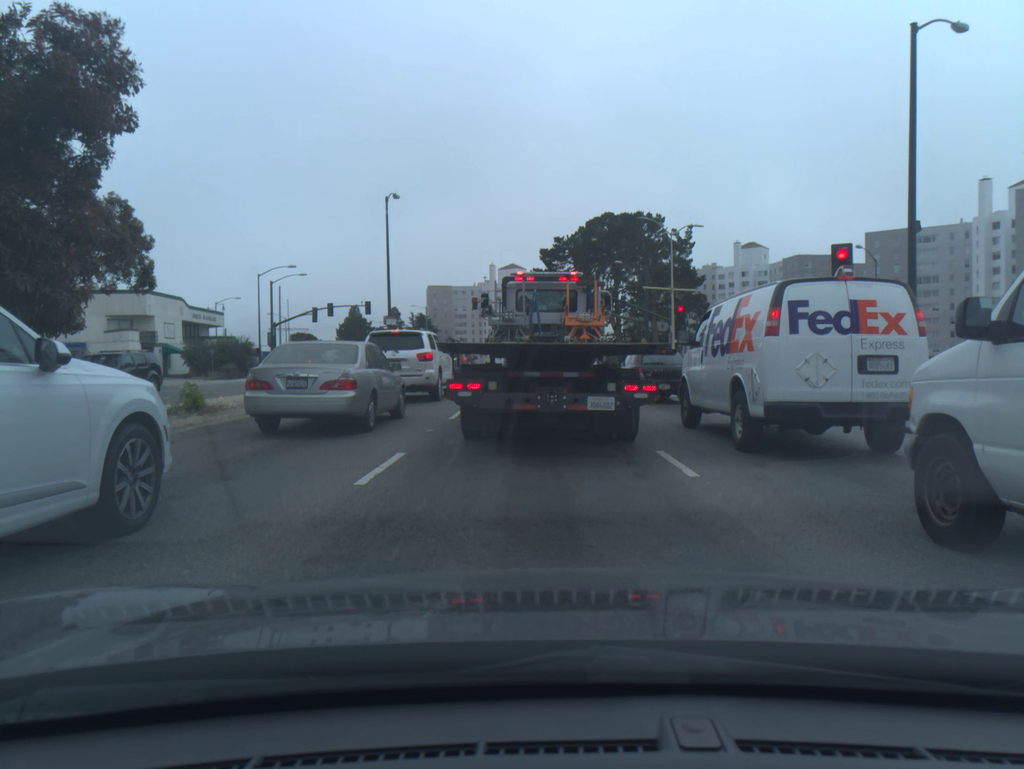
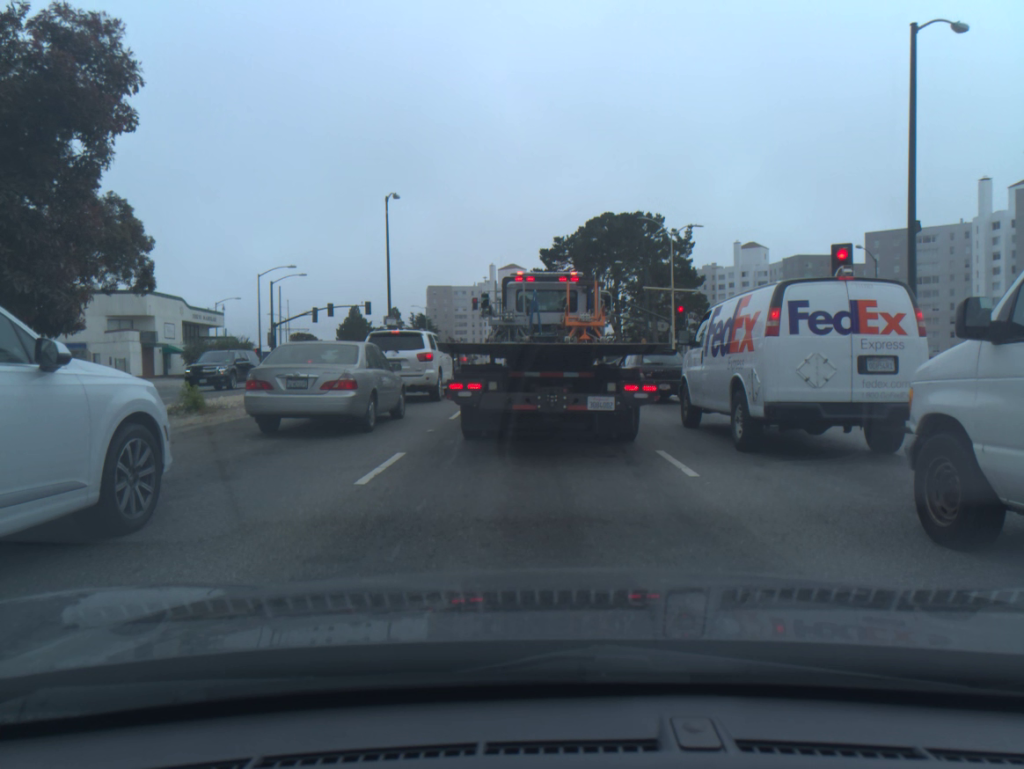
(0.0, 0.0) m; 0°
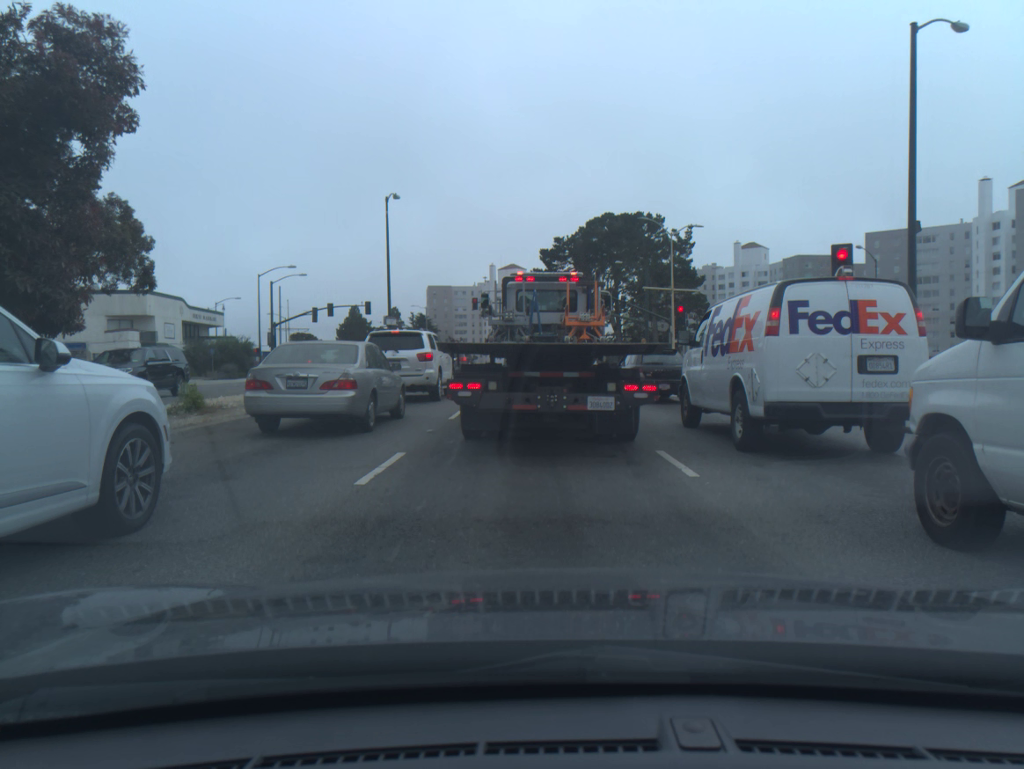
(0.0, 0.0) m; 0°
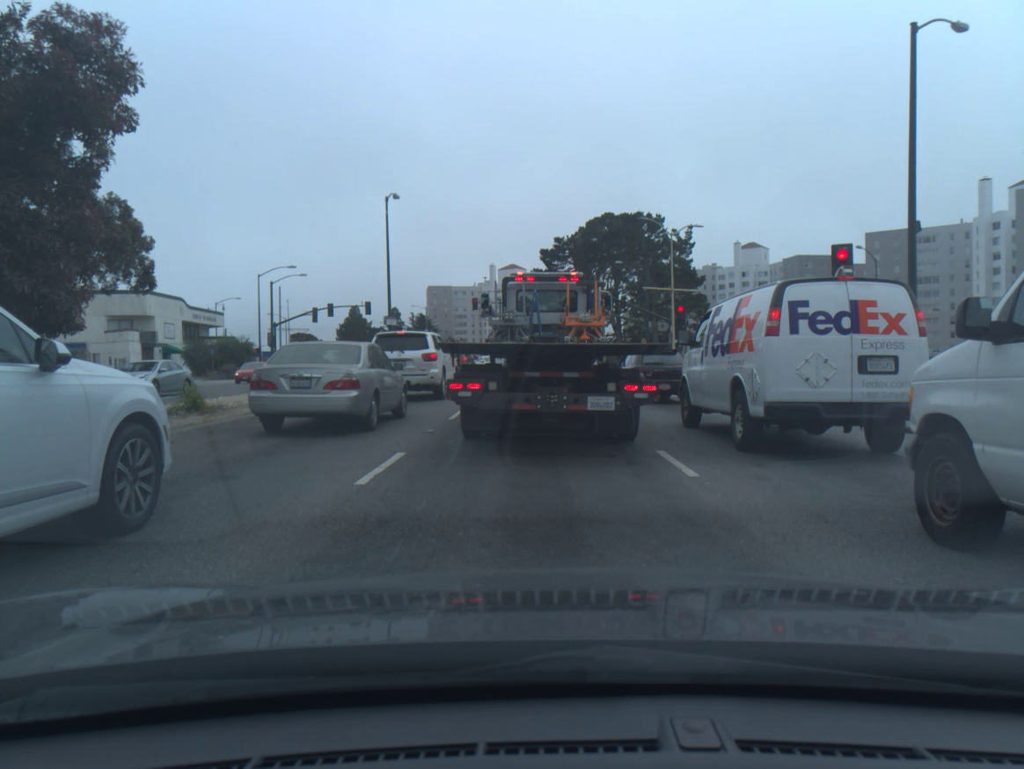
(0.0, 0.0) m; 0°
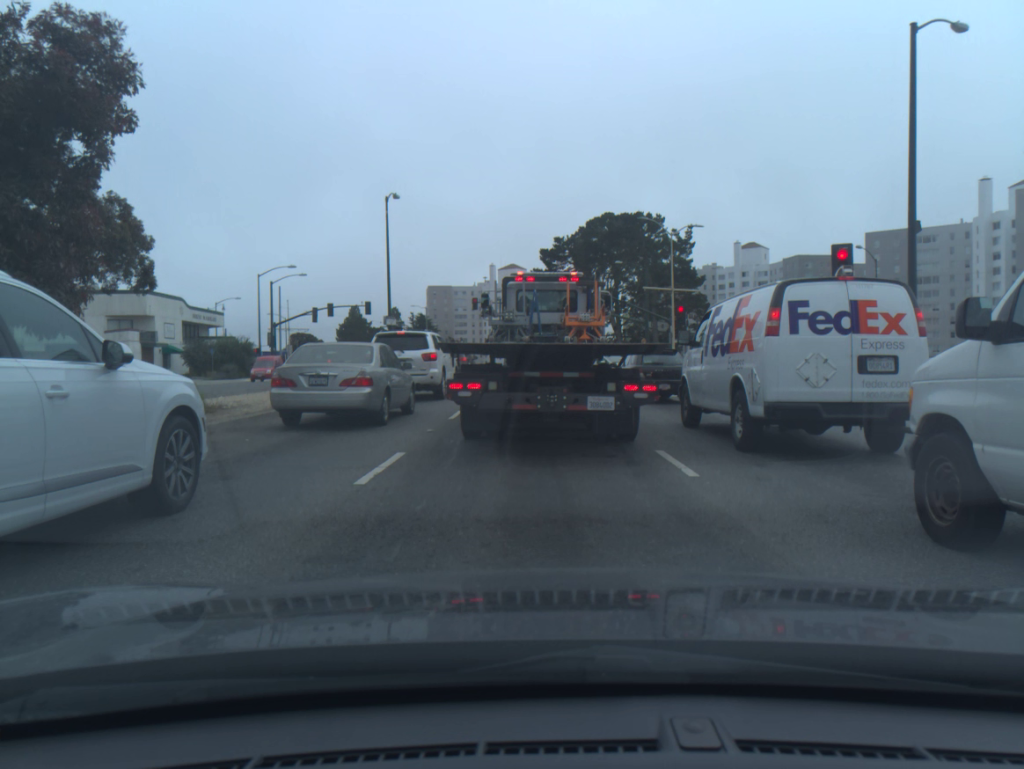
(0.0, 0.0) m; 0°
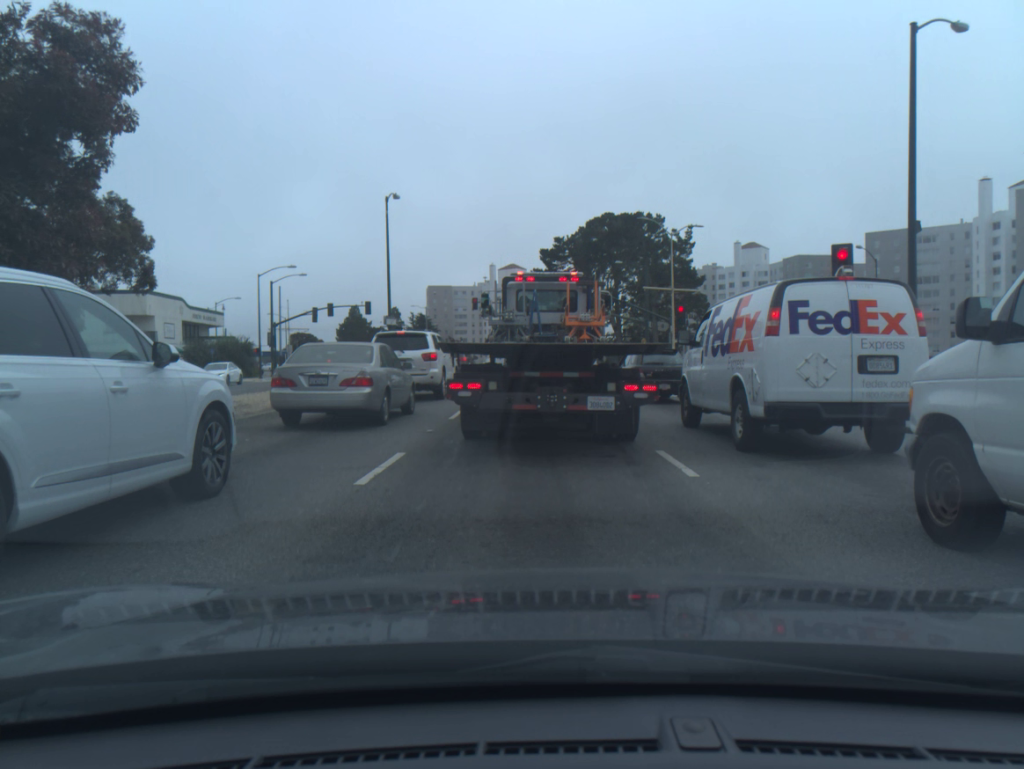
(0.0, 0.0) m; 0°
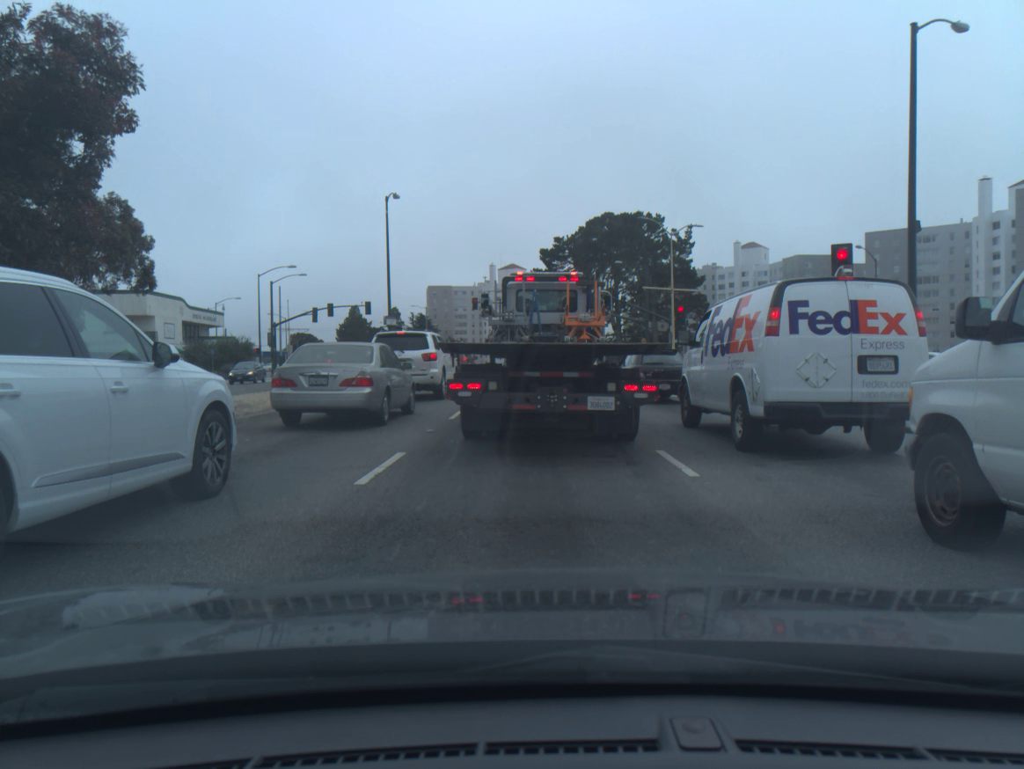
(0.0, 0.0) m; 0°
